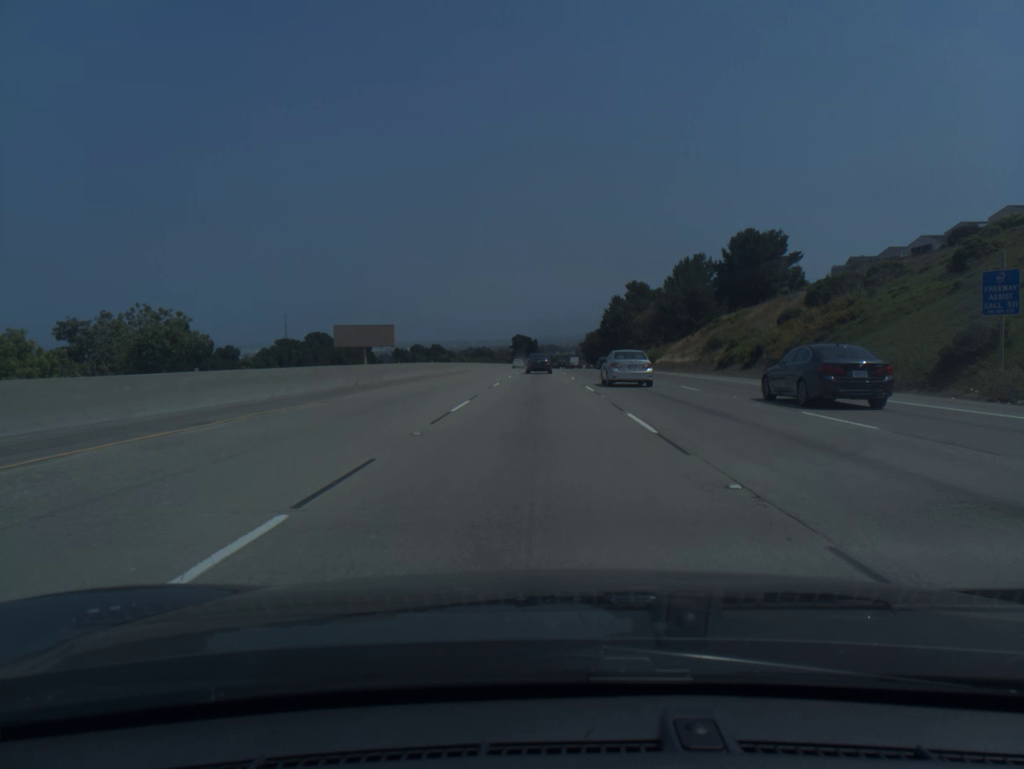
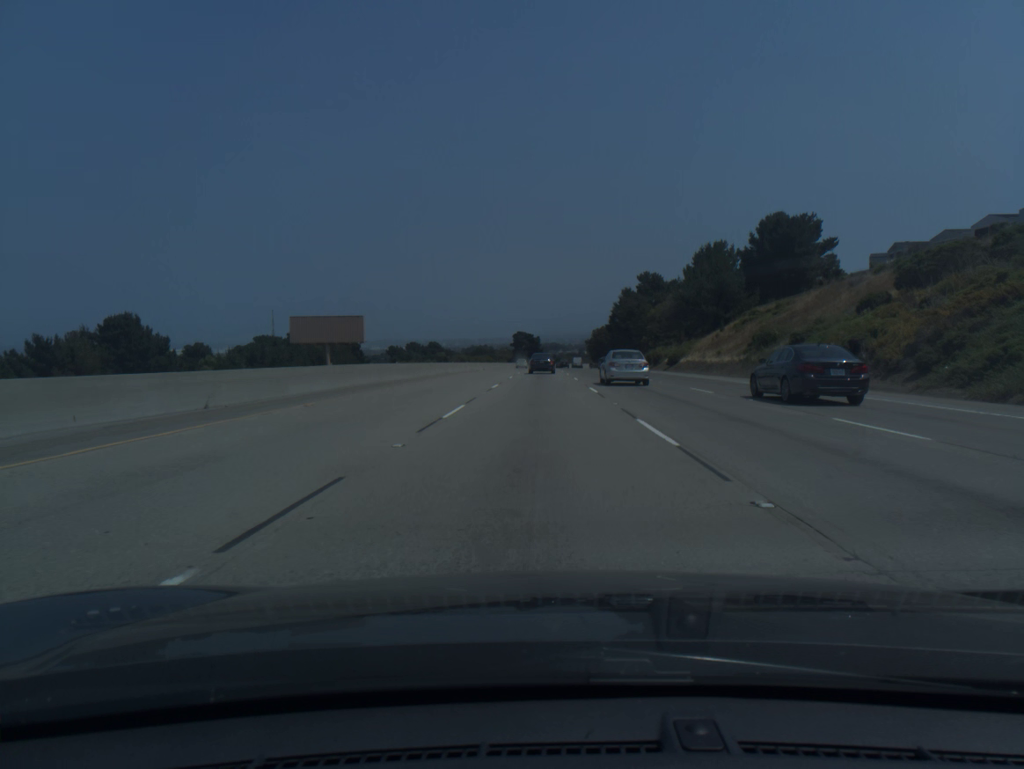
(0.0, +16.3) m; 0°
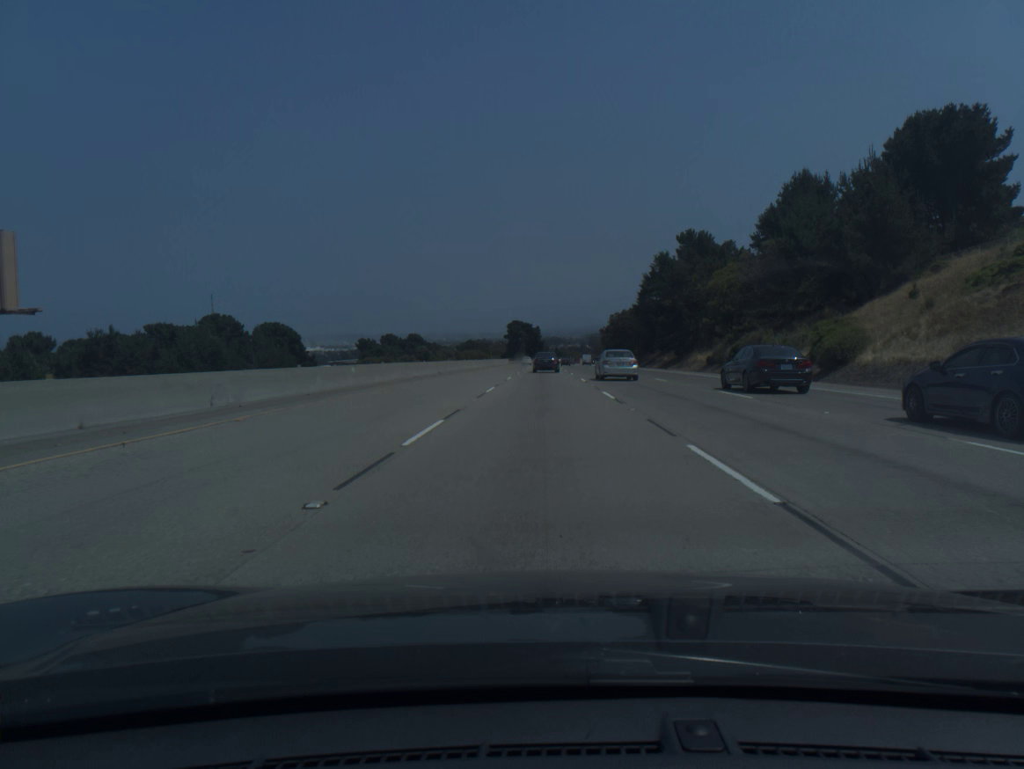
(-0.1, +48.8) m; 0°
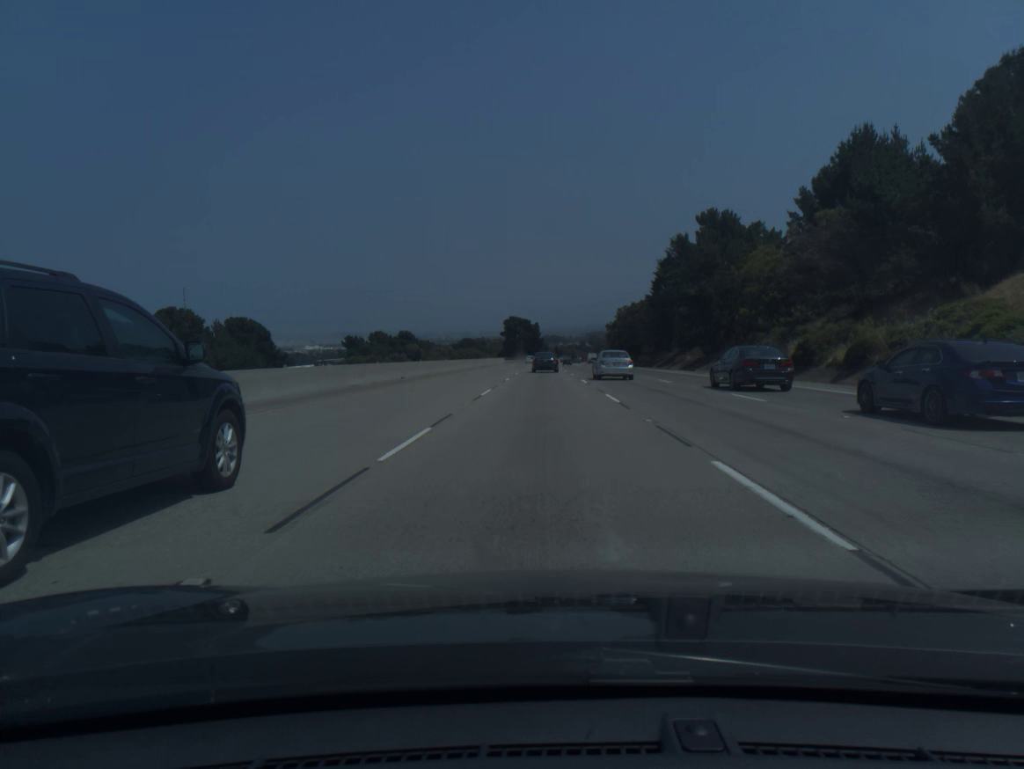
(0.0, +16.1) m; 0°
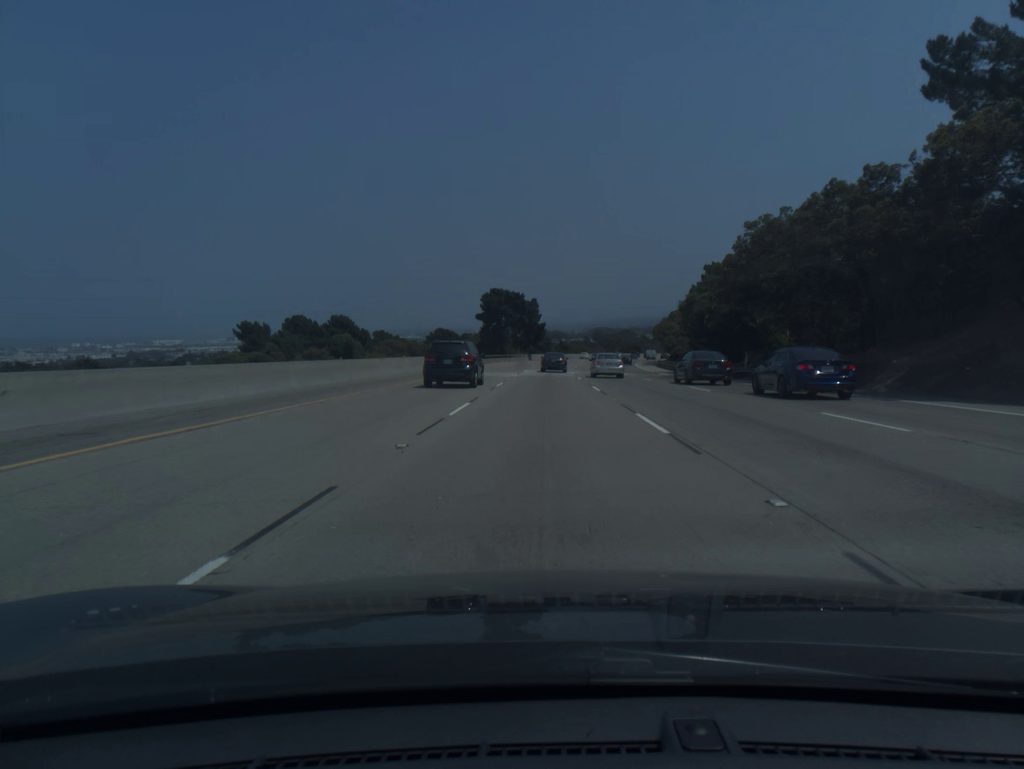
(0.0, +80.8) m; 0°
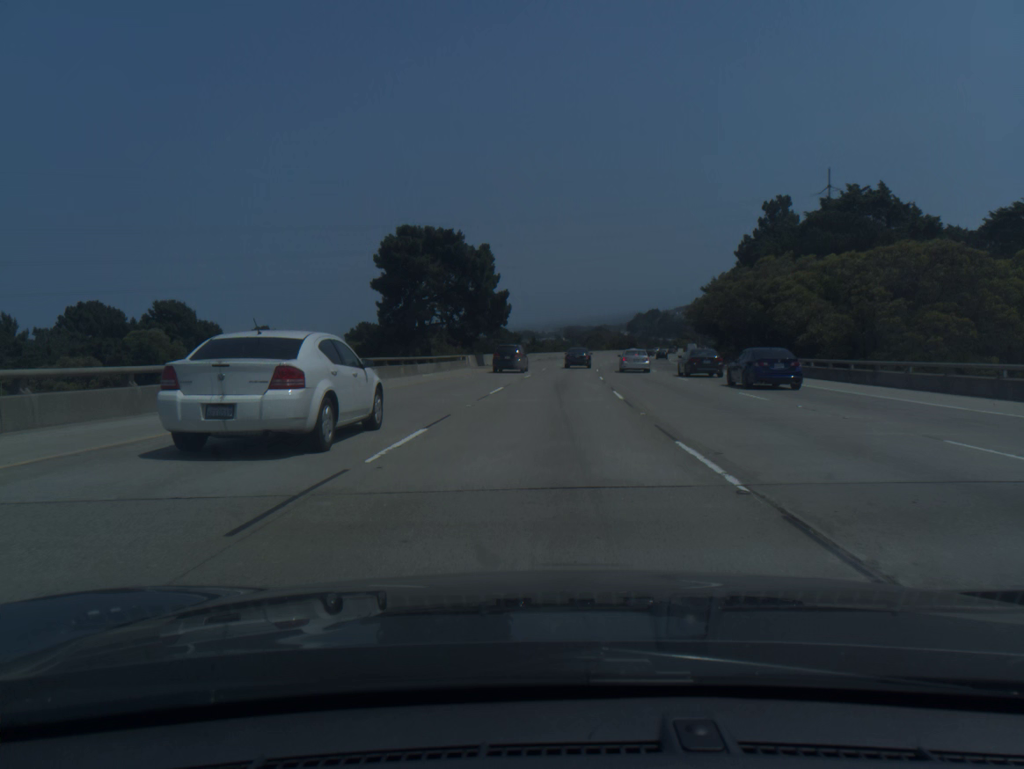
(+0.4, +64.9) m; +2°
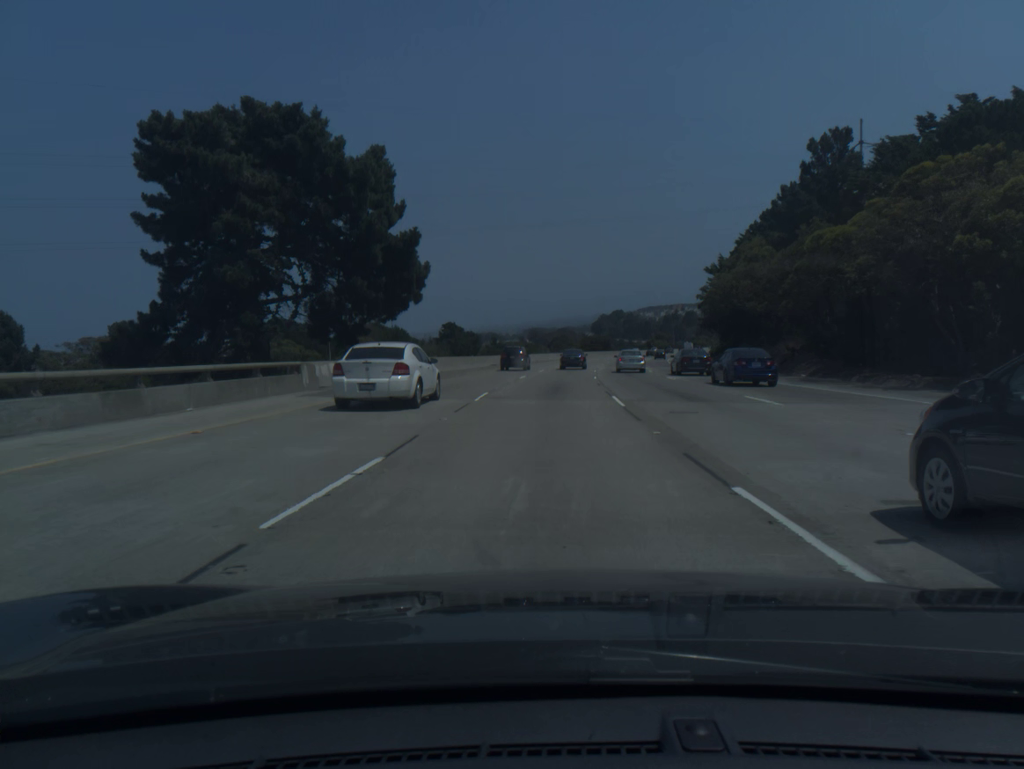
(+0.8, +32.5) m; +3°
